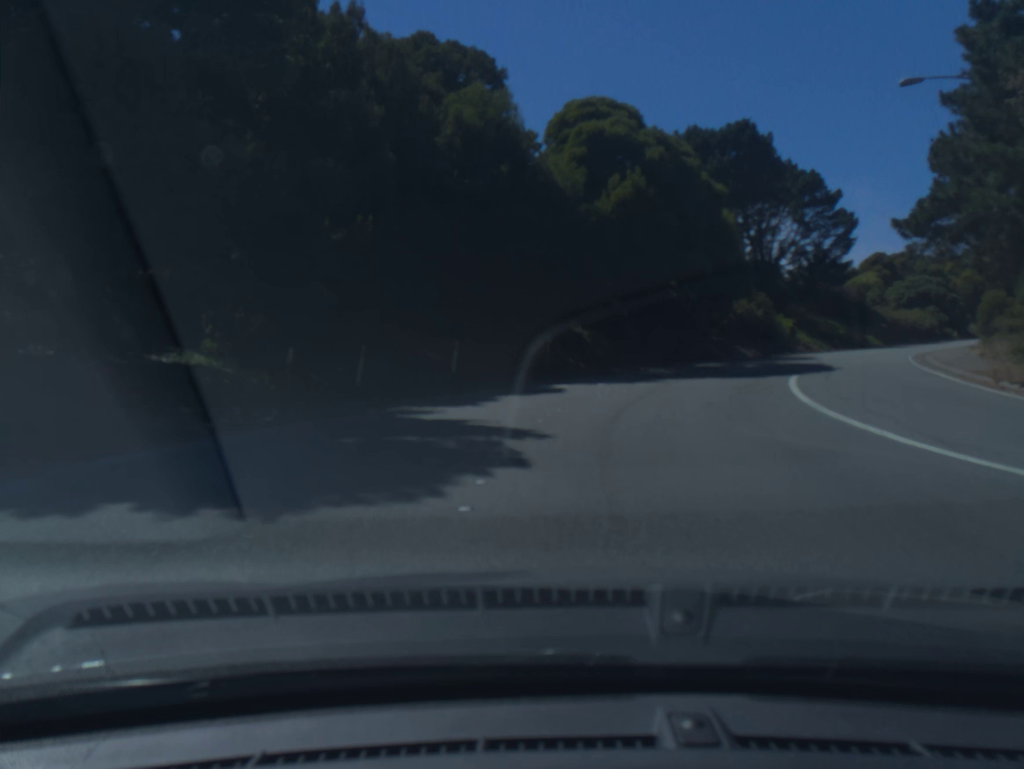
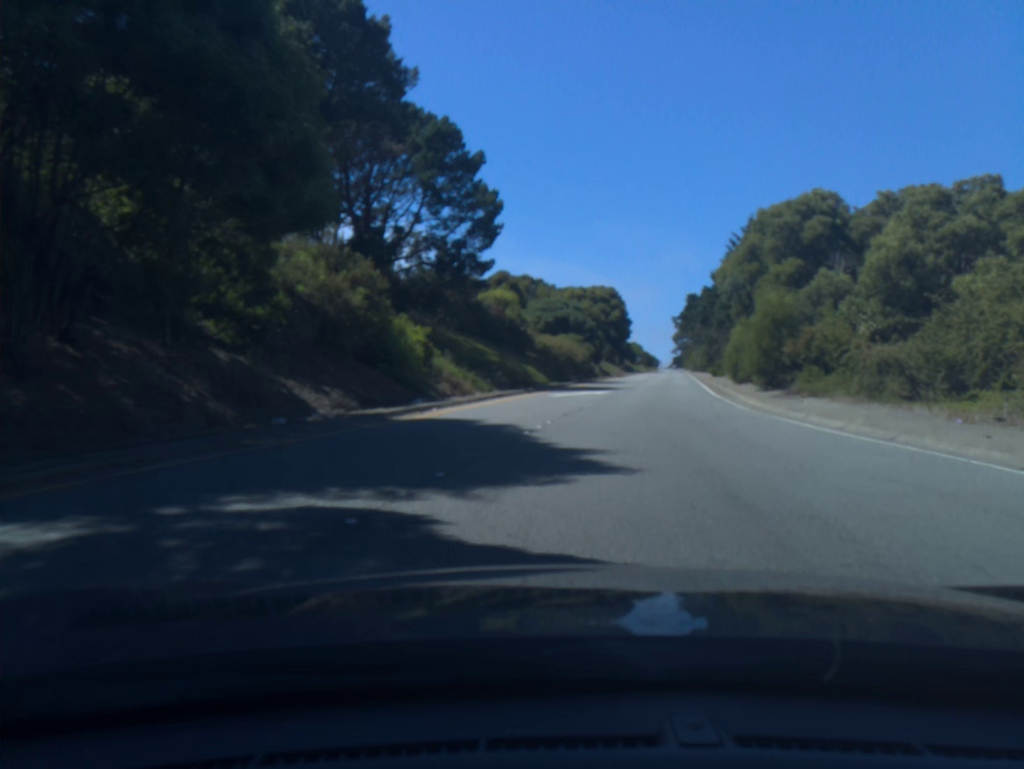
(+9.2, +34.3) m; +28°
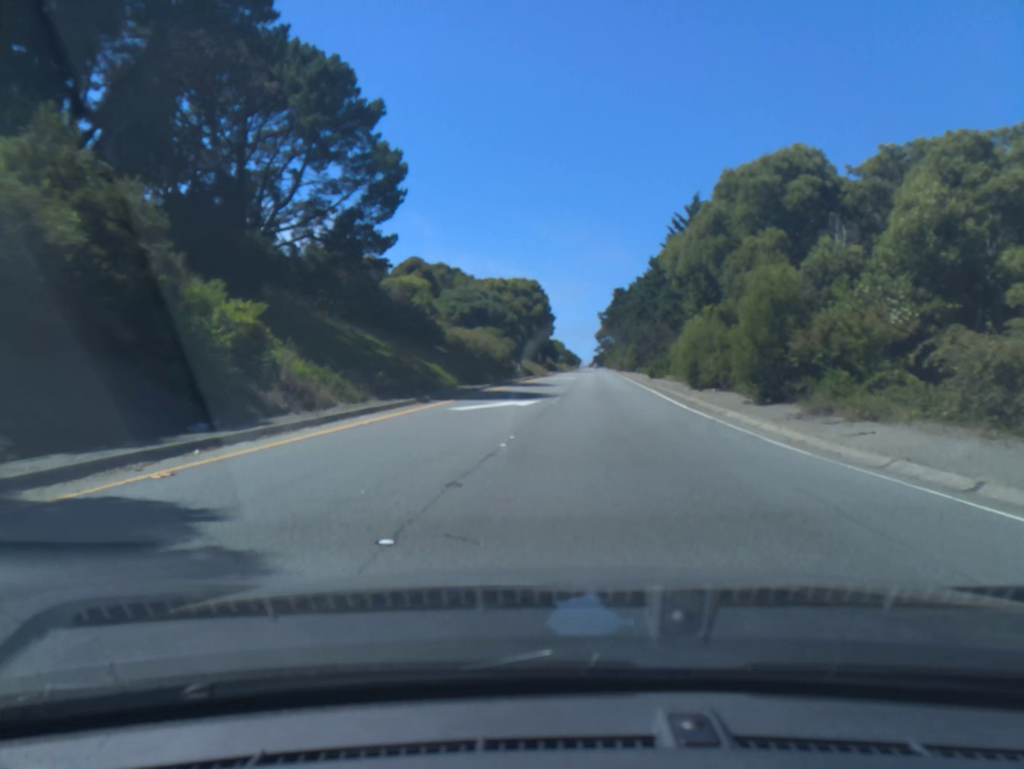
(+0.5, +10.0) m; +6°
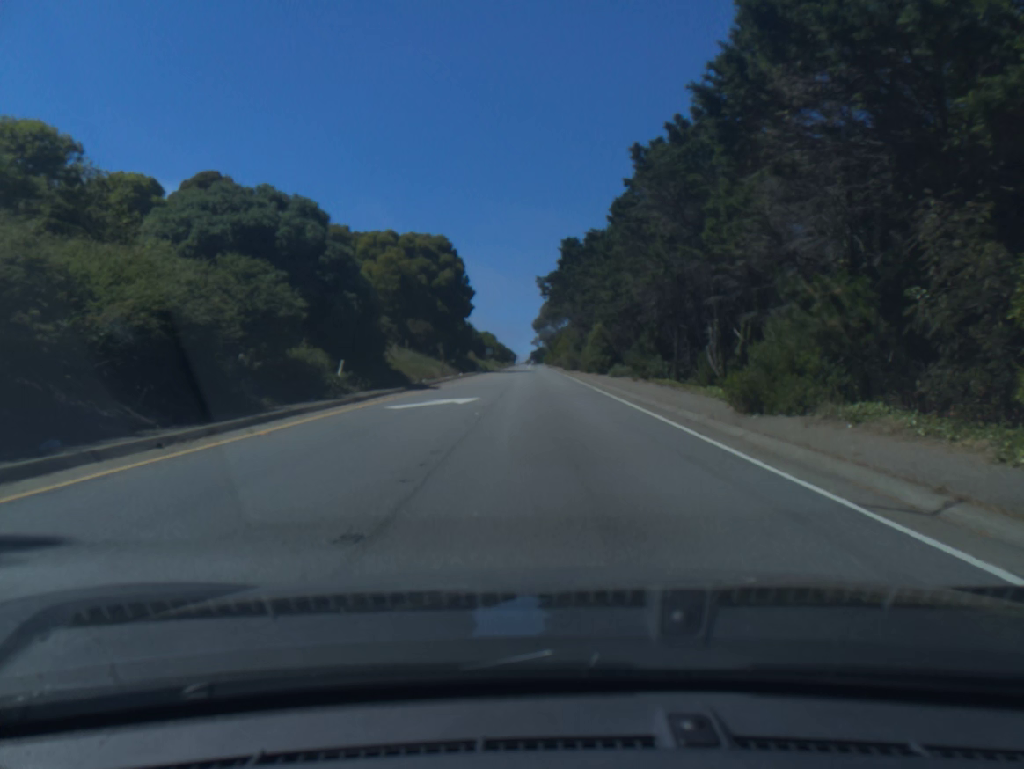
(+2.6, +45.3) m; +4°
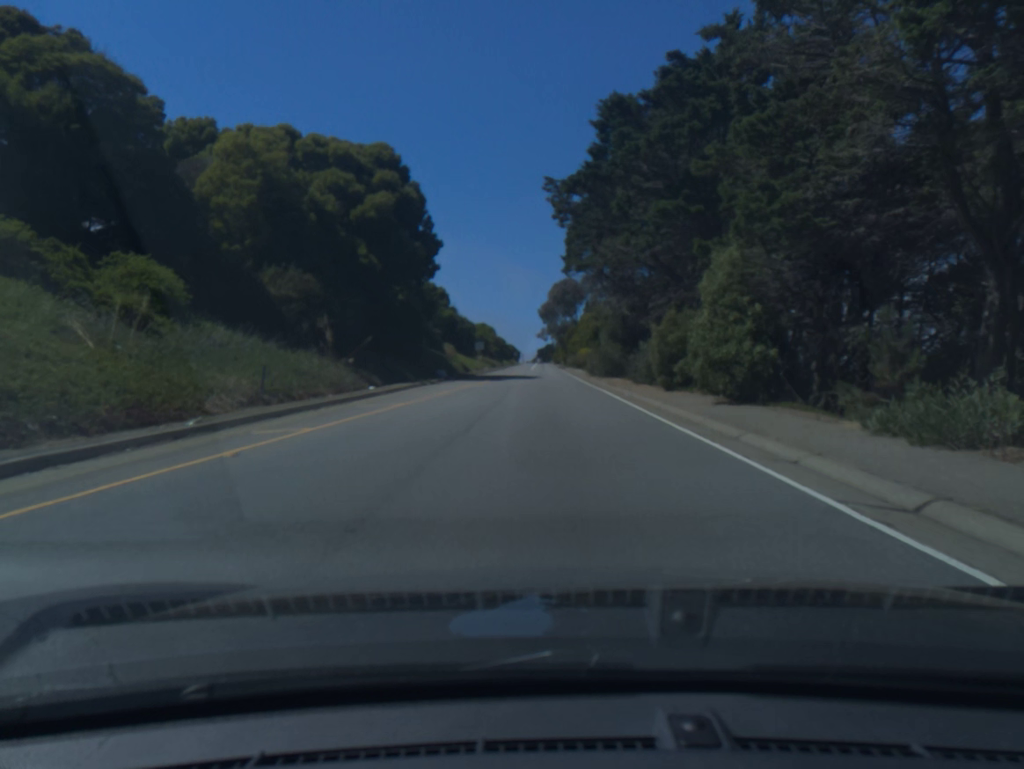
(-0.2, +39.4) m; 0°
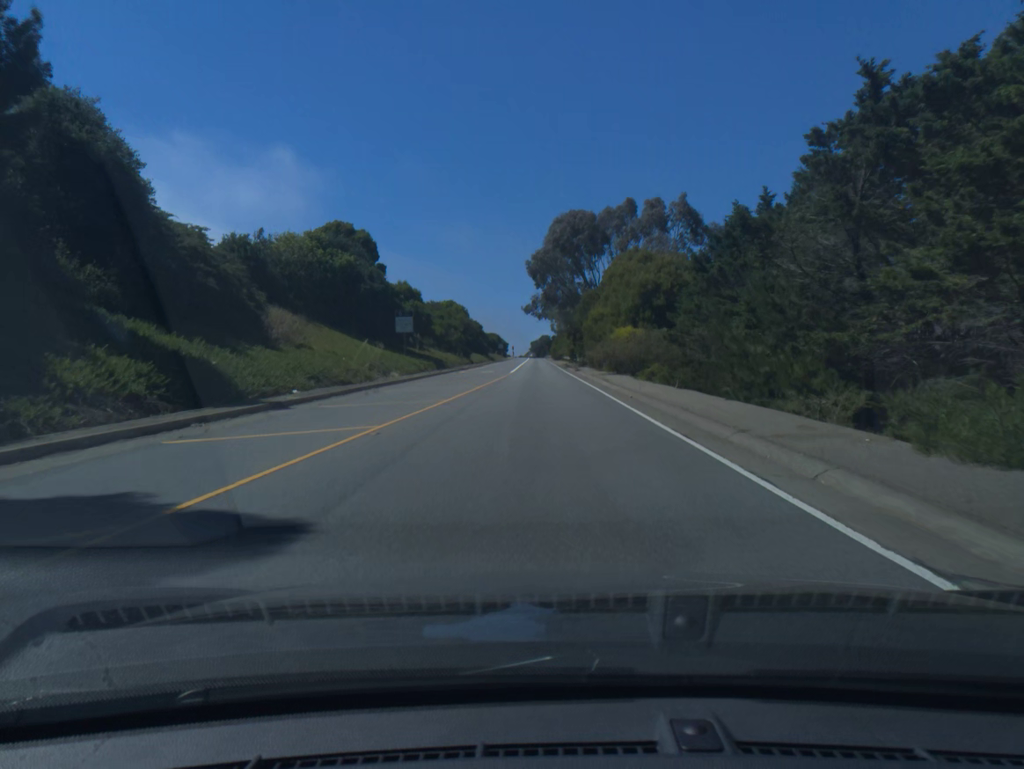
(+0.3, +55.9) m; 0°
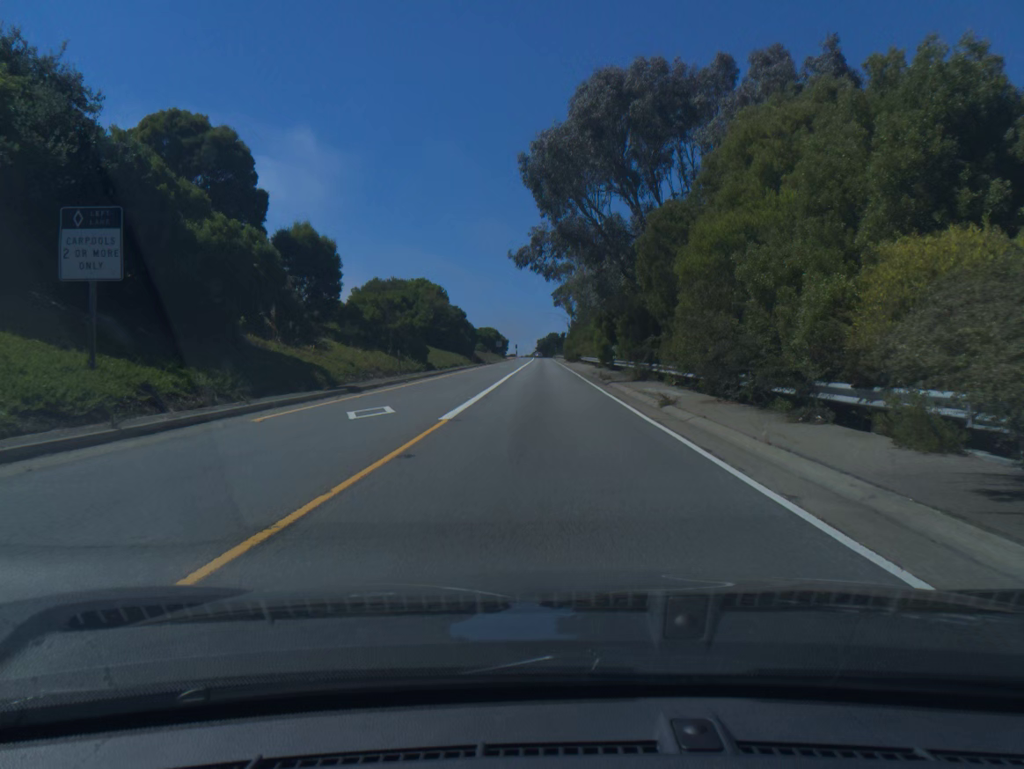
(-0.2, +38.8) m; -1°
